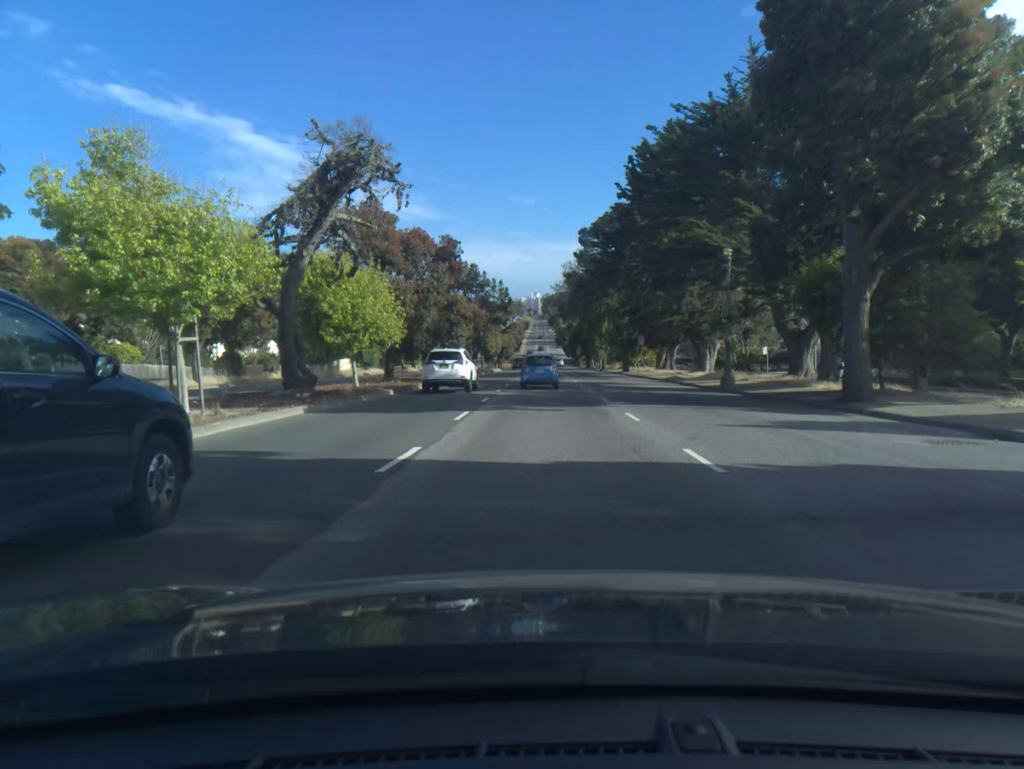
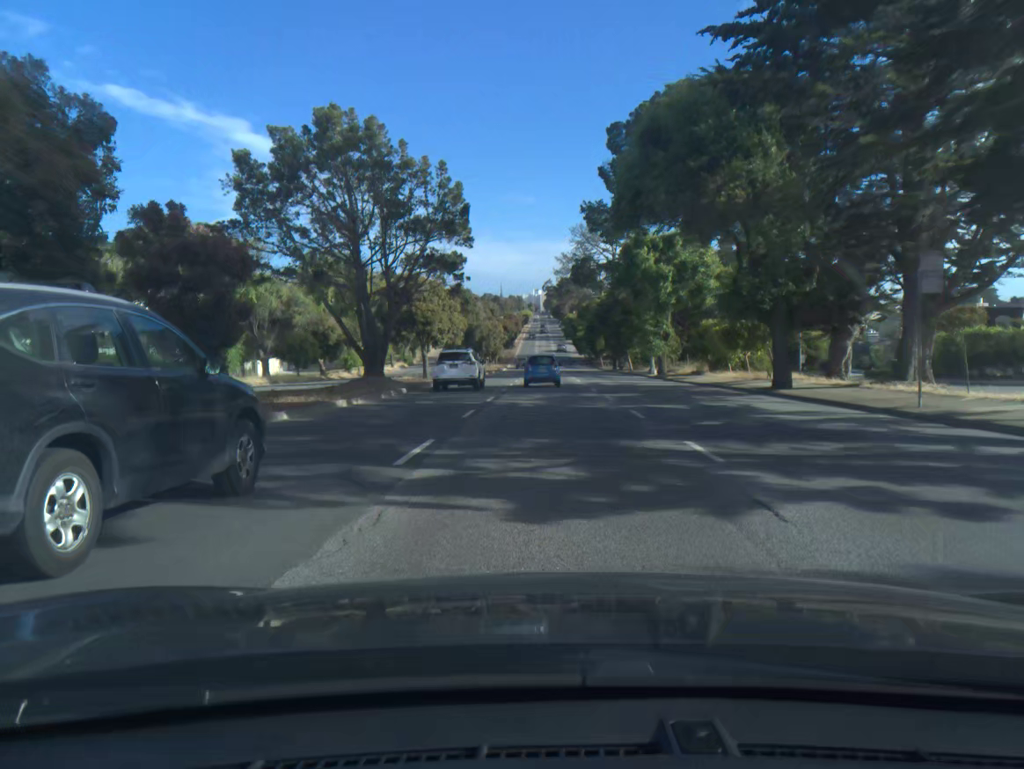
(0.0, +50.7) m; 0°
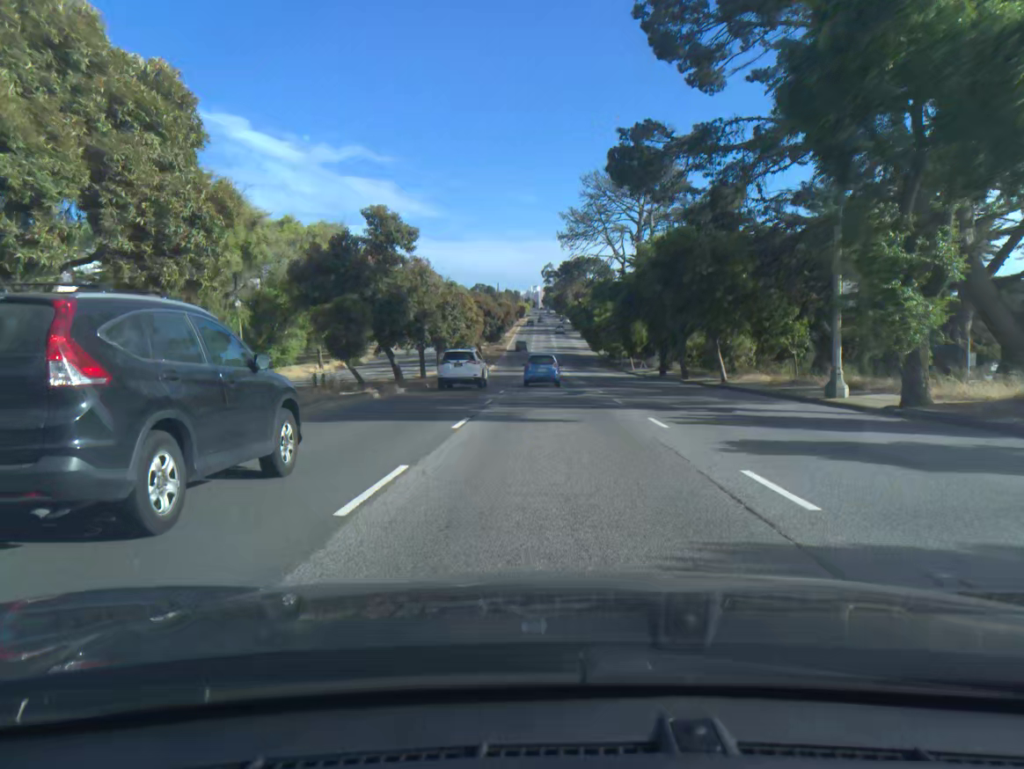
(0.0, +38.8) m; 0°
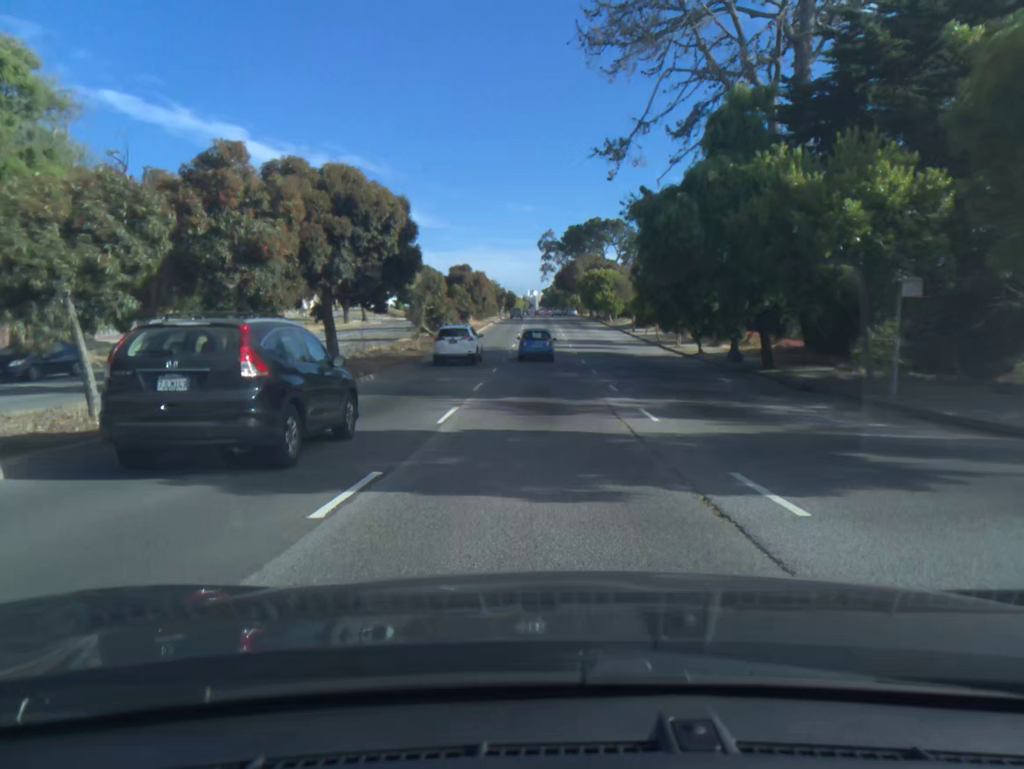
(+0.1, +65.7) m; 0°
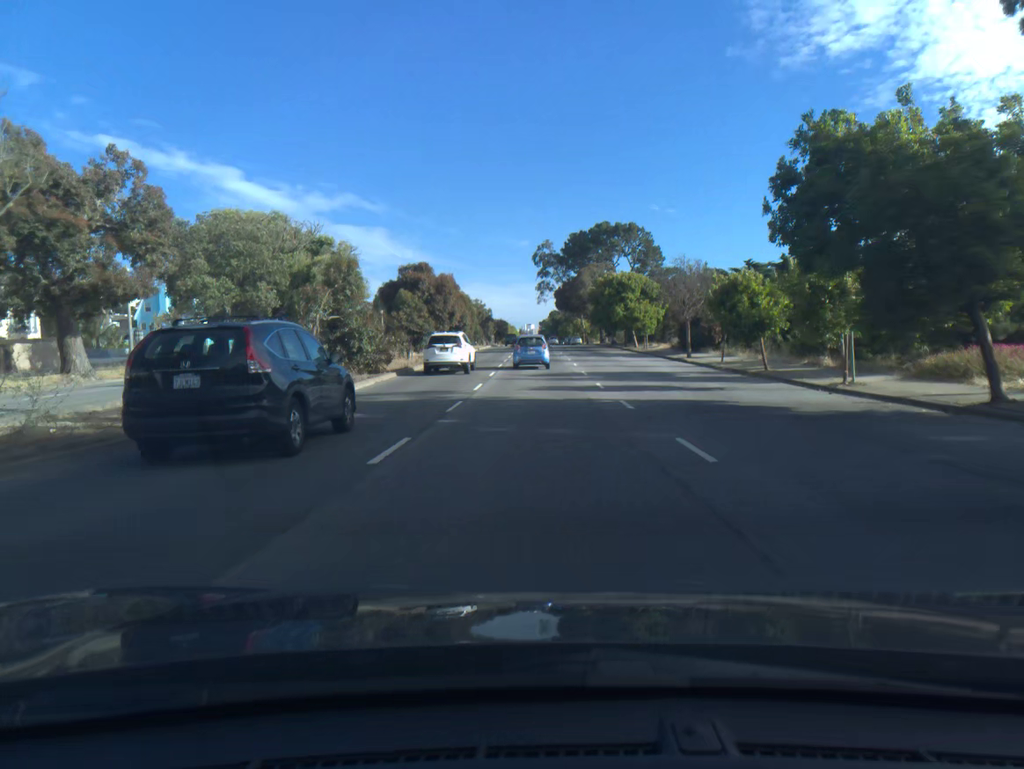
(+0.1, +26.6) m; 0°
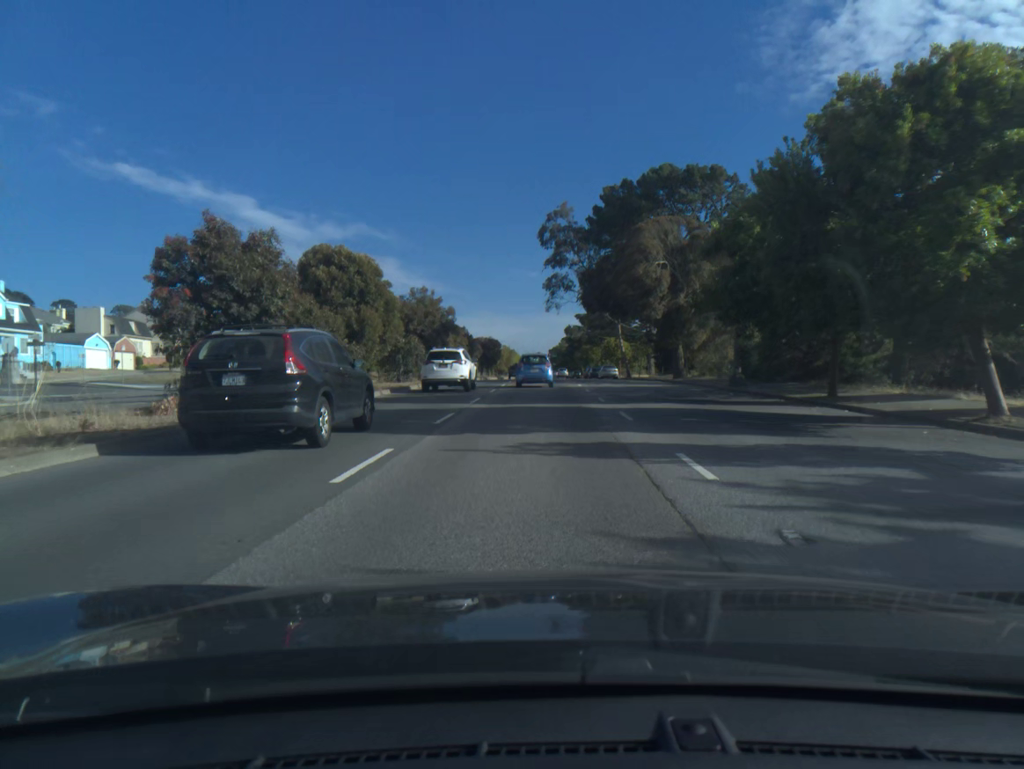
(-0.1, +51.3) m; -1°
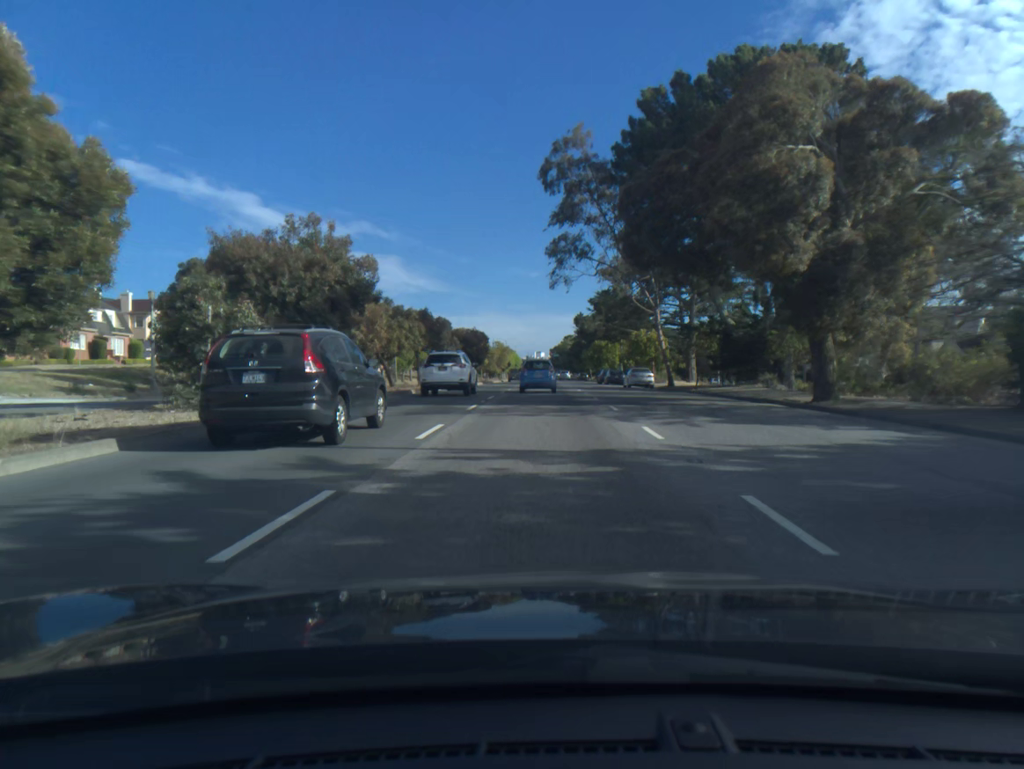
(0.0, +24.6) m; 0°
